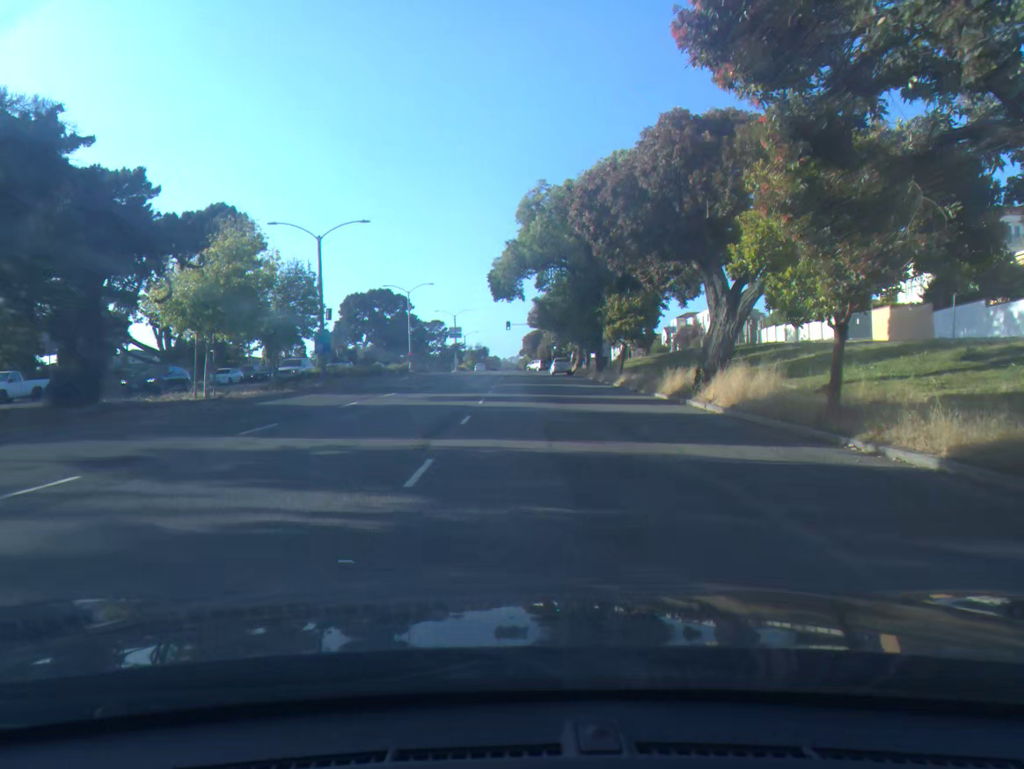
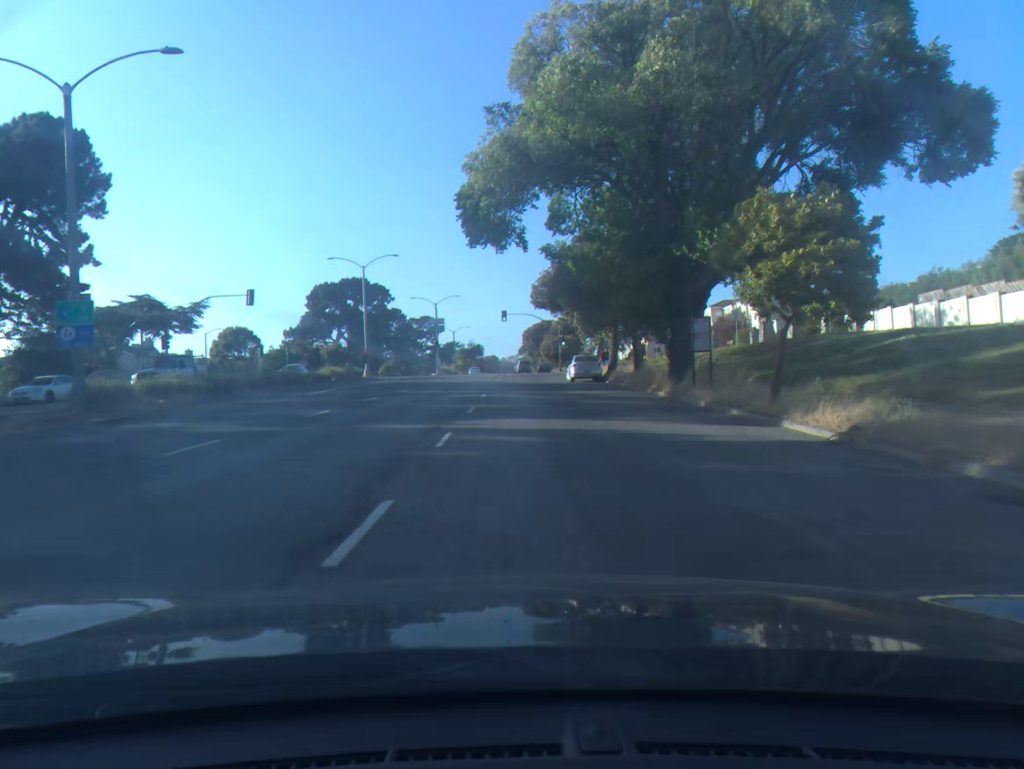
(+0.1, +24.9) m; 0°
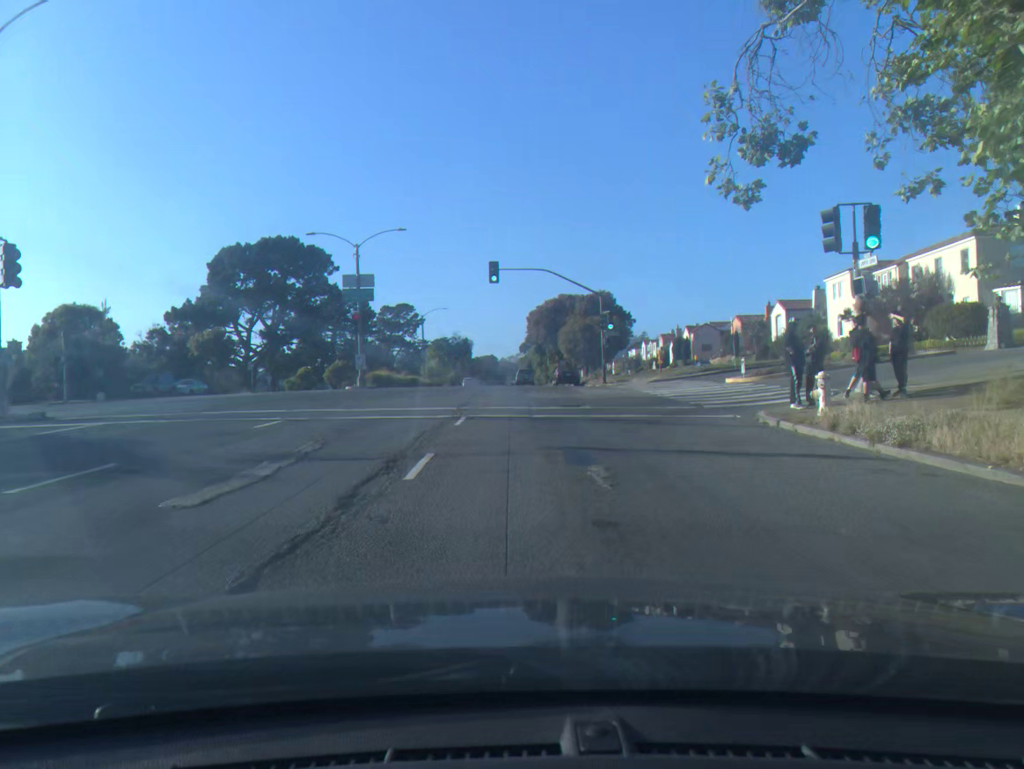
(-0.1, +45.7) m; 0°
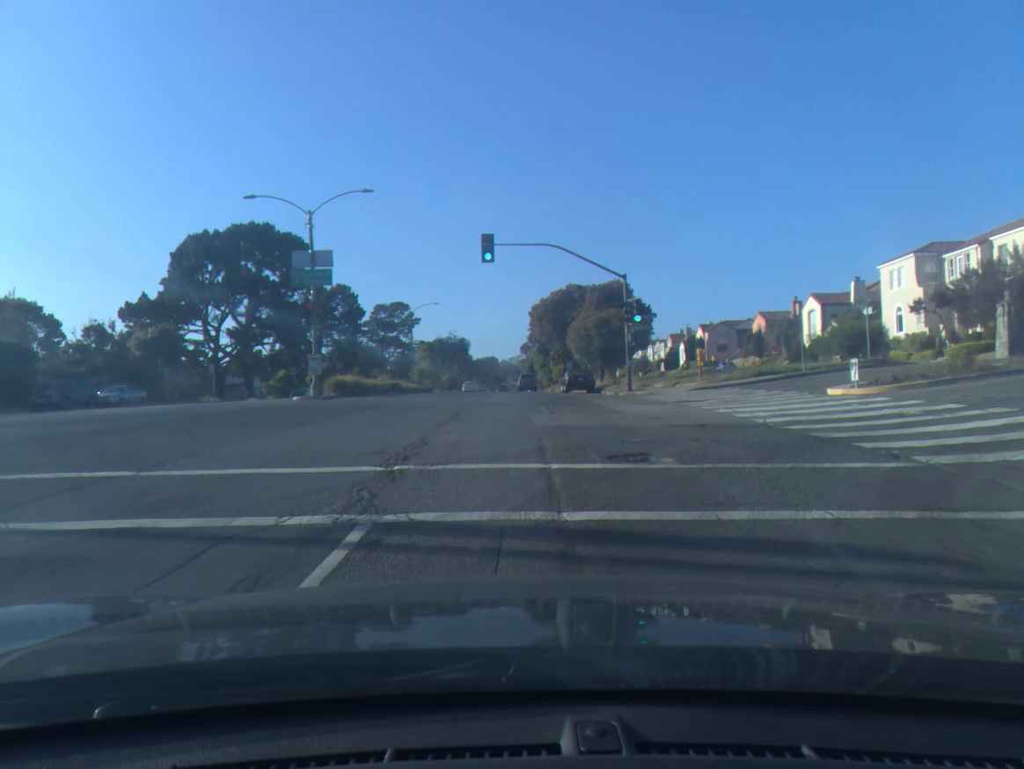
(0.0, +10.7) m; 0°
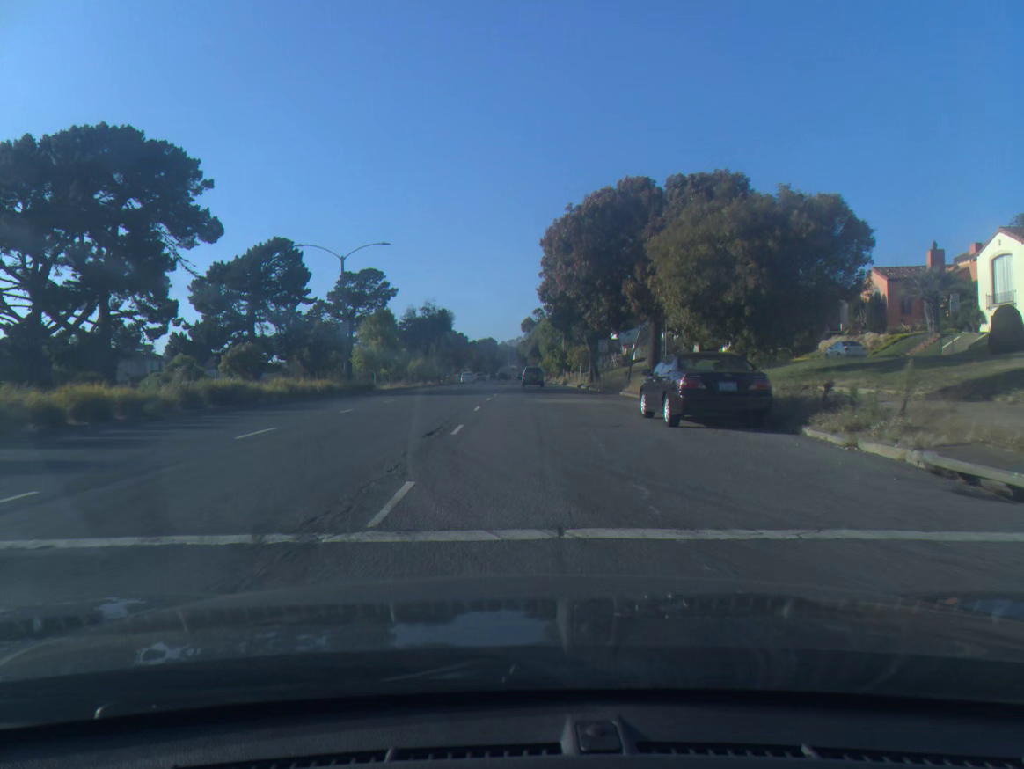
(-0.1, +30.6) m; 0°
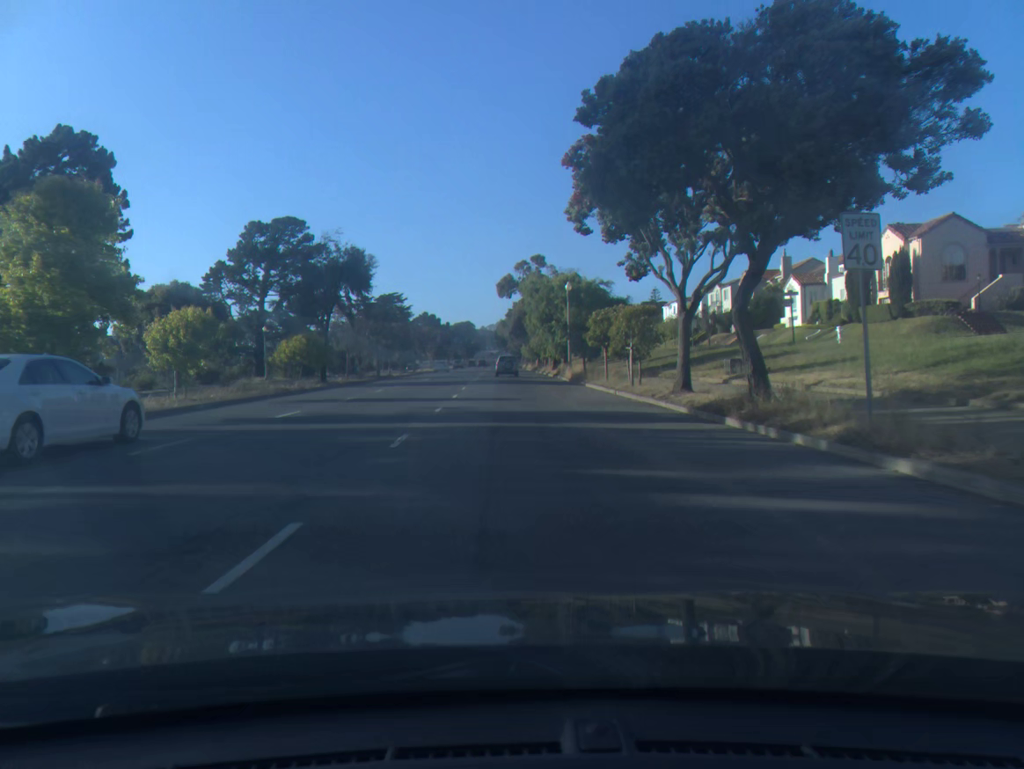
(+0.5, +38.4) m; +1°
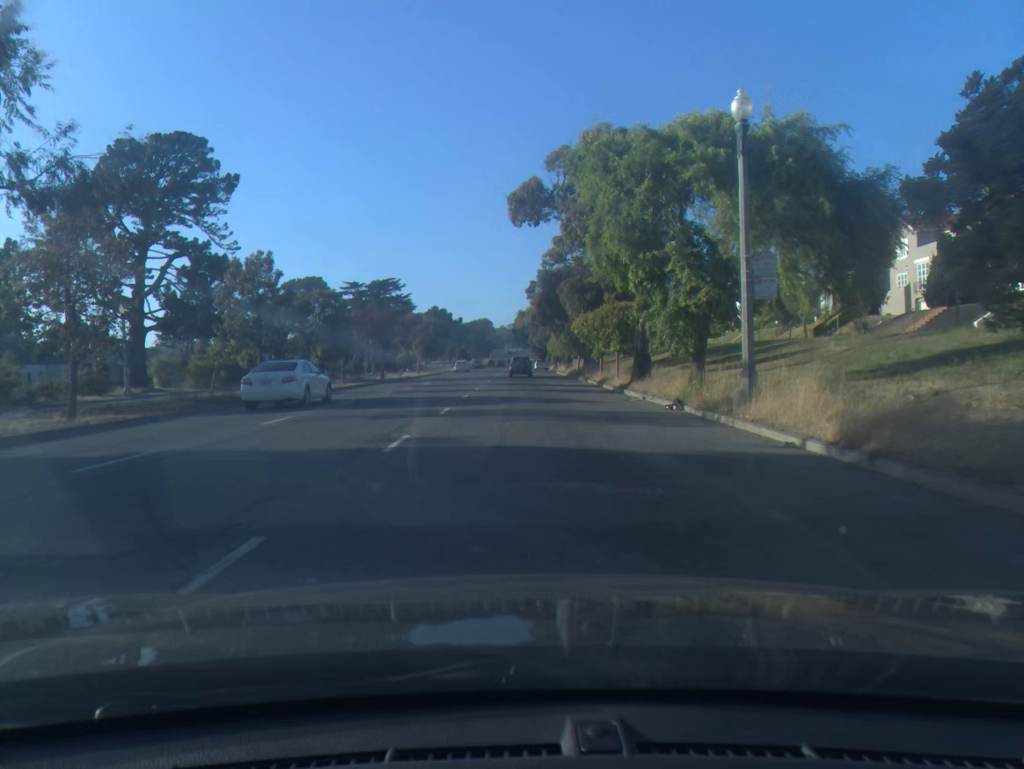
(-0.6, +37.7) m; -1°
